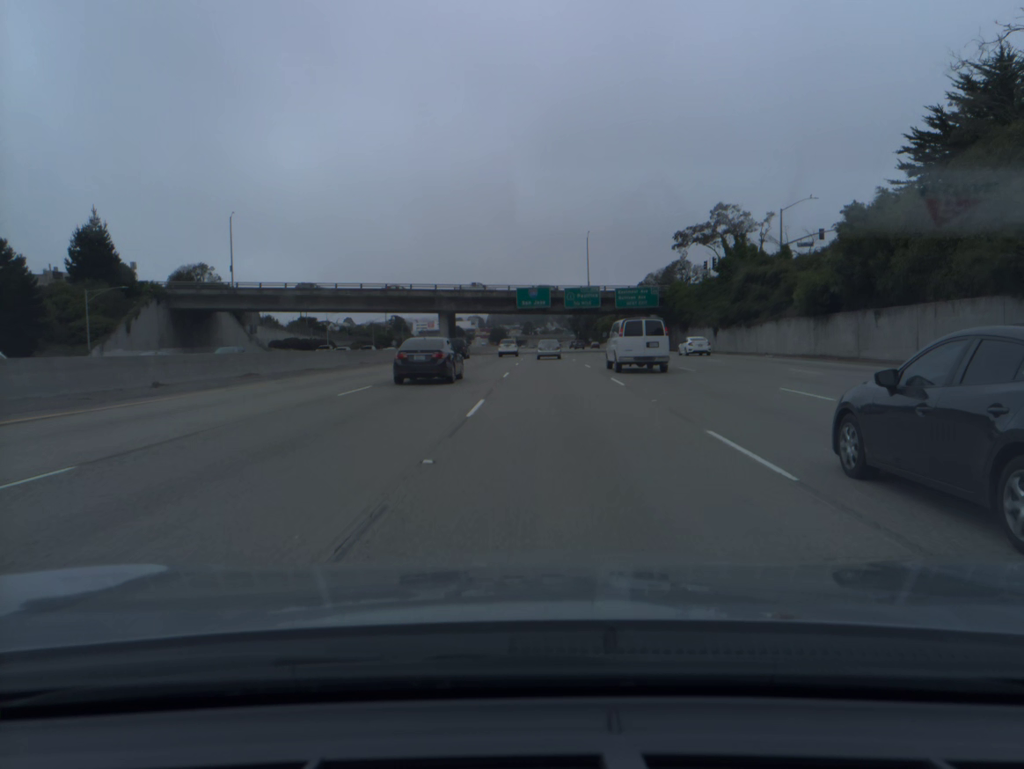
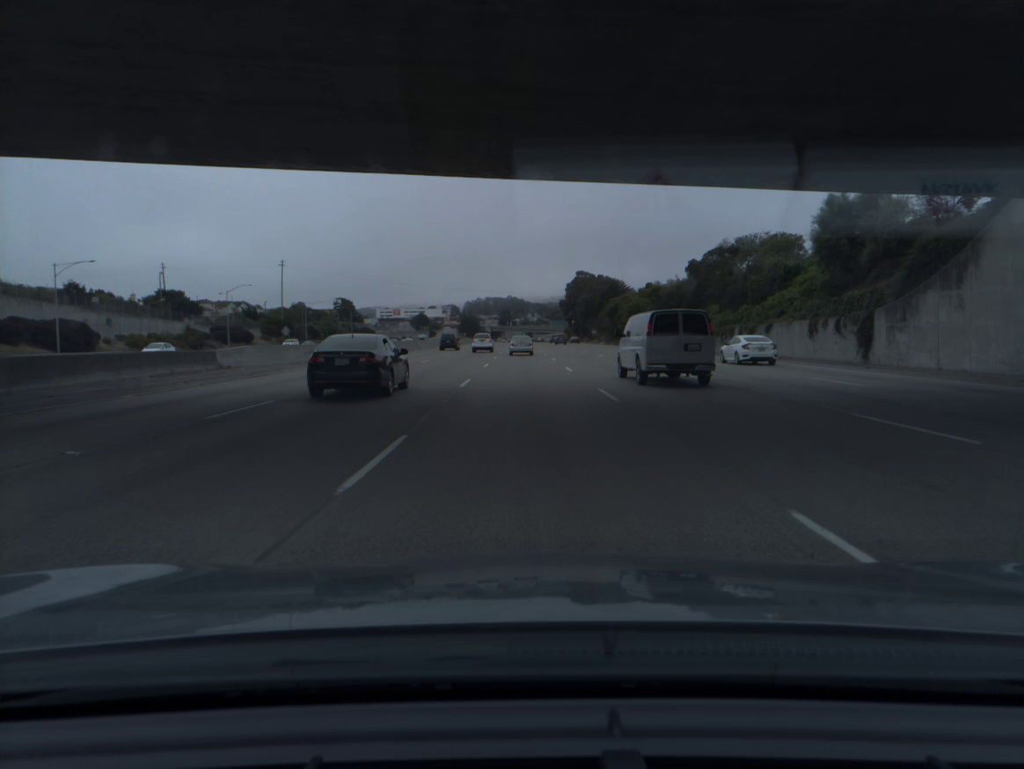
(+2.4, +94.1) m; +2°
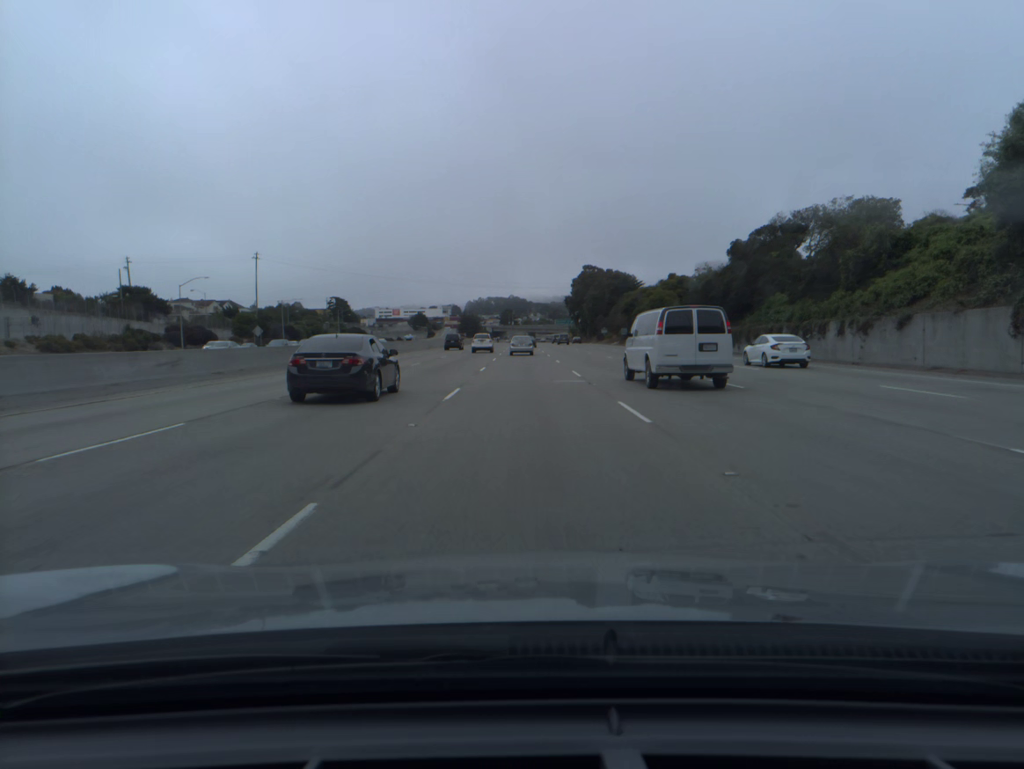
(0.0, +19.0) m; 0°
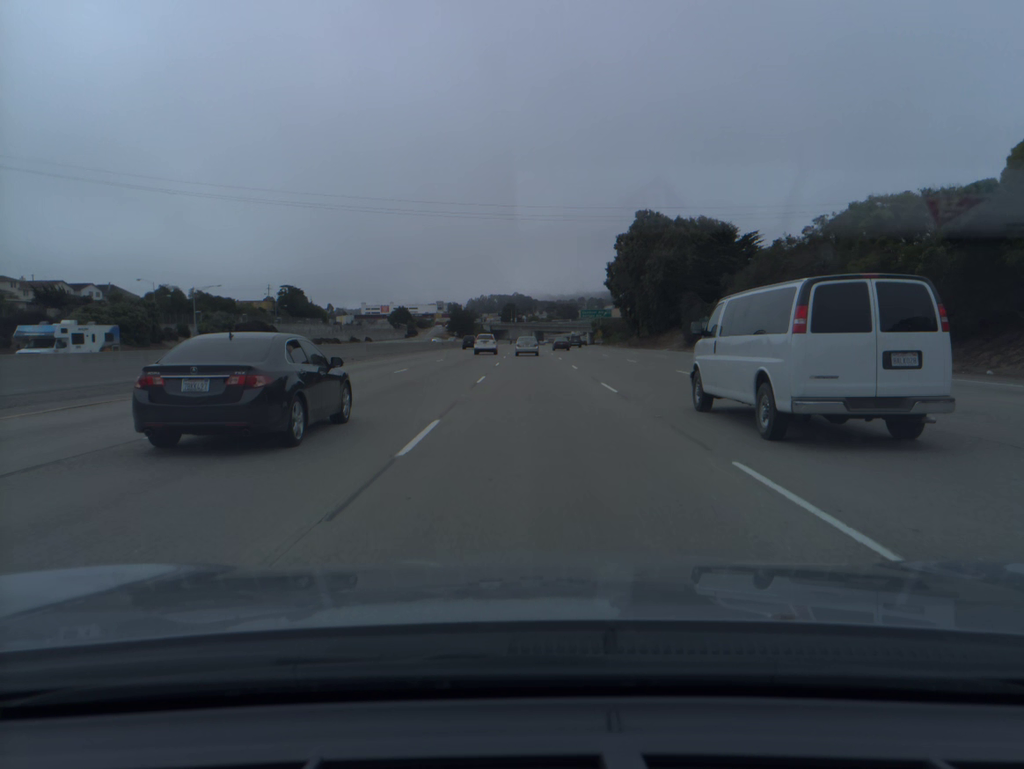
(-0.3, +95.3) m; 0°
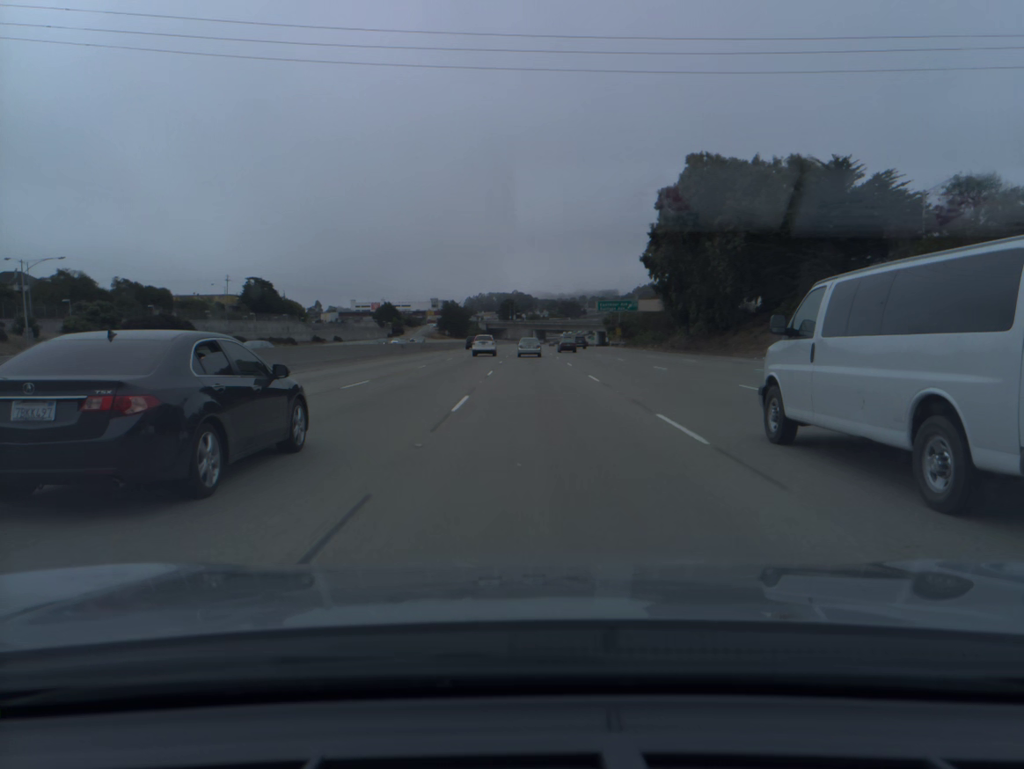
(0.0, +38.4) m; 0°
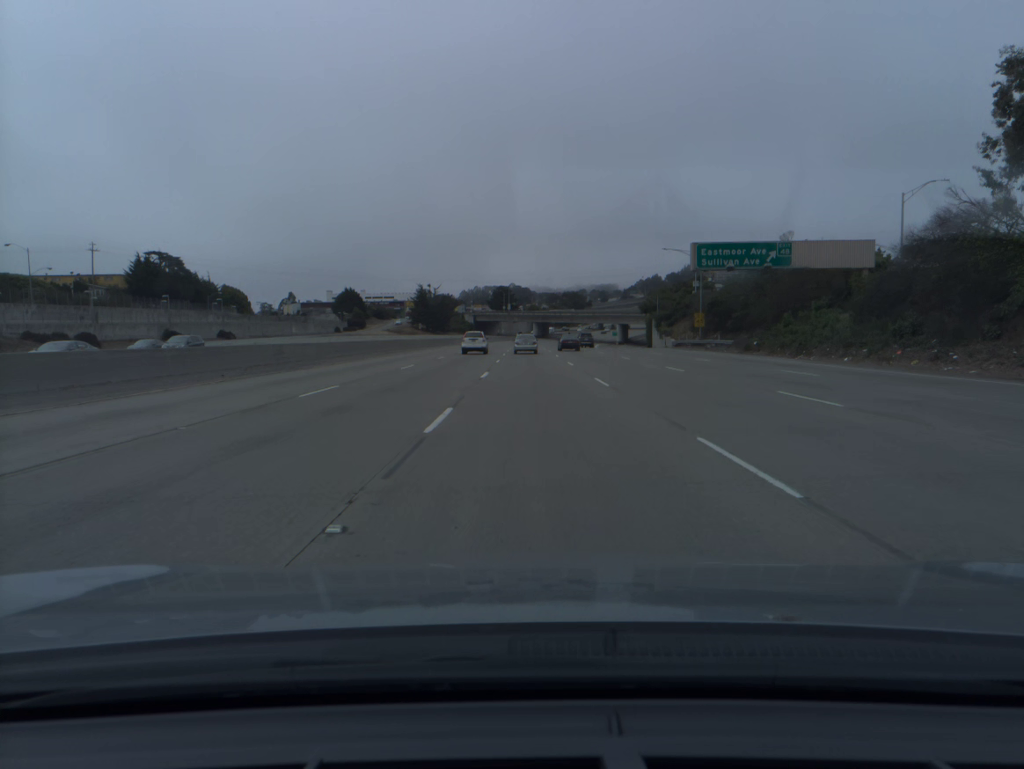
(+0.2, +76.8) m; 0°
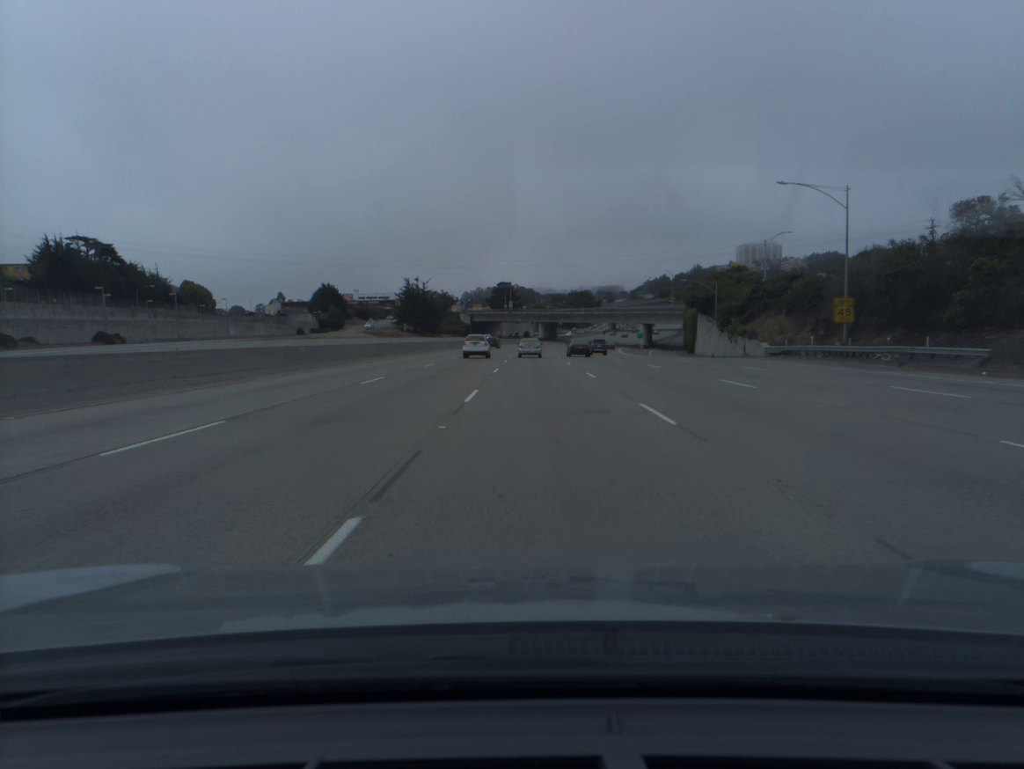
(0.0, +38.0) m; 0°
